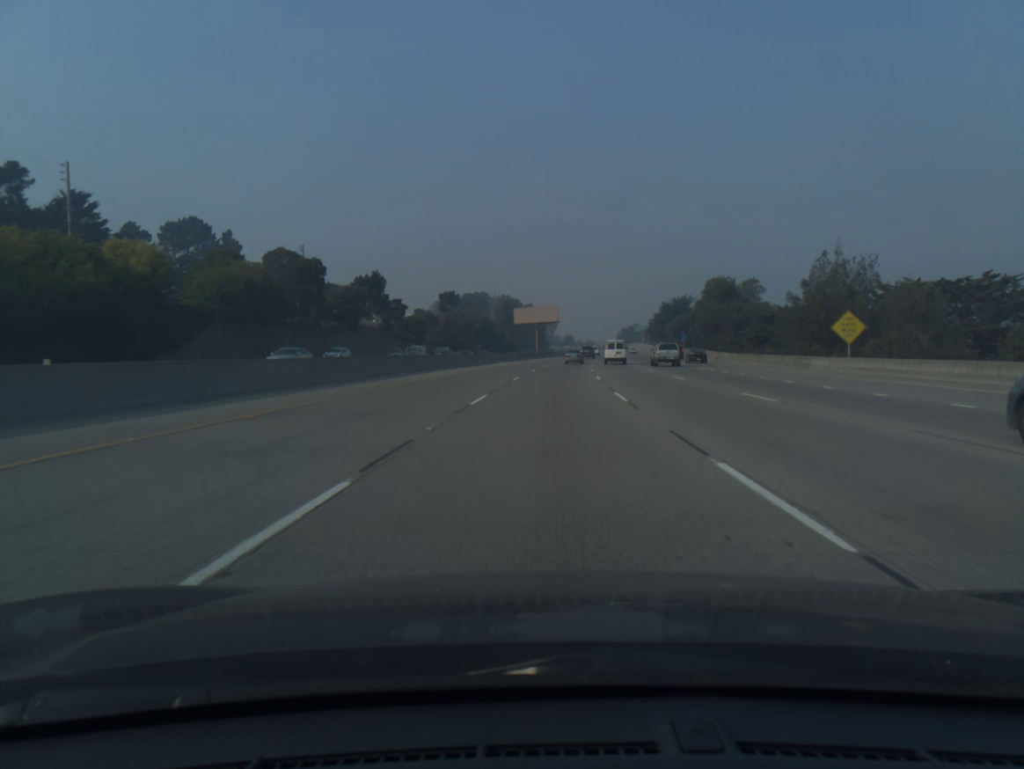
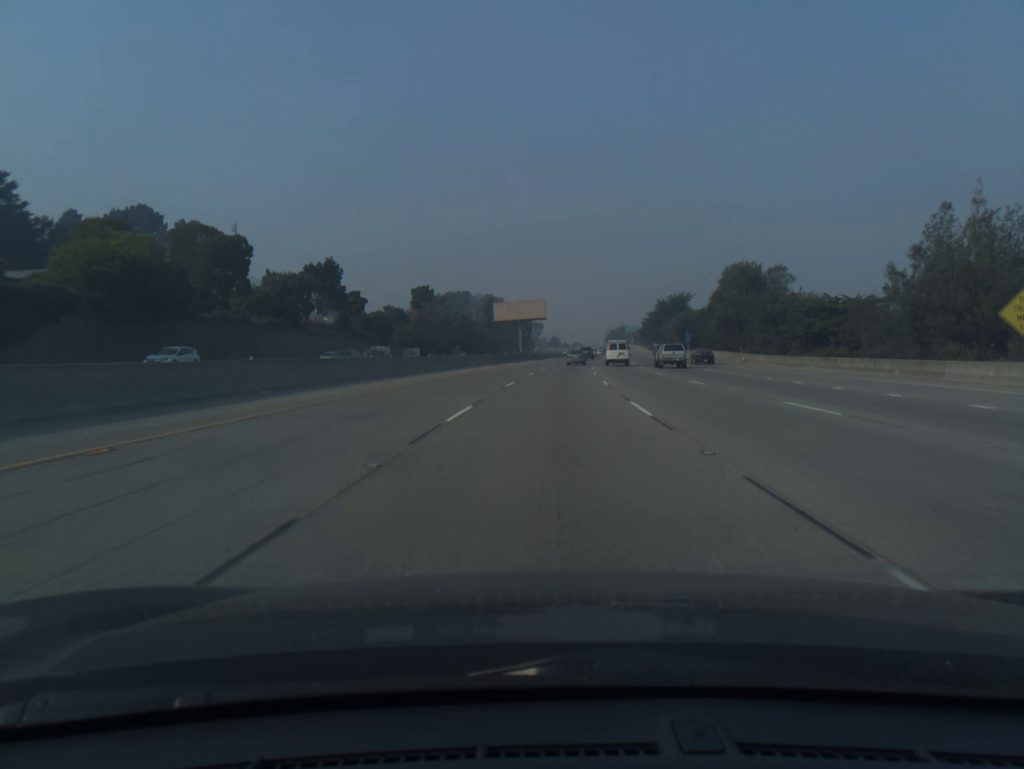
(+0.2, +19.2) m; +1°
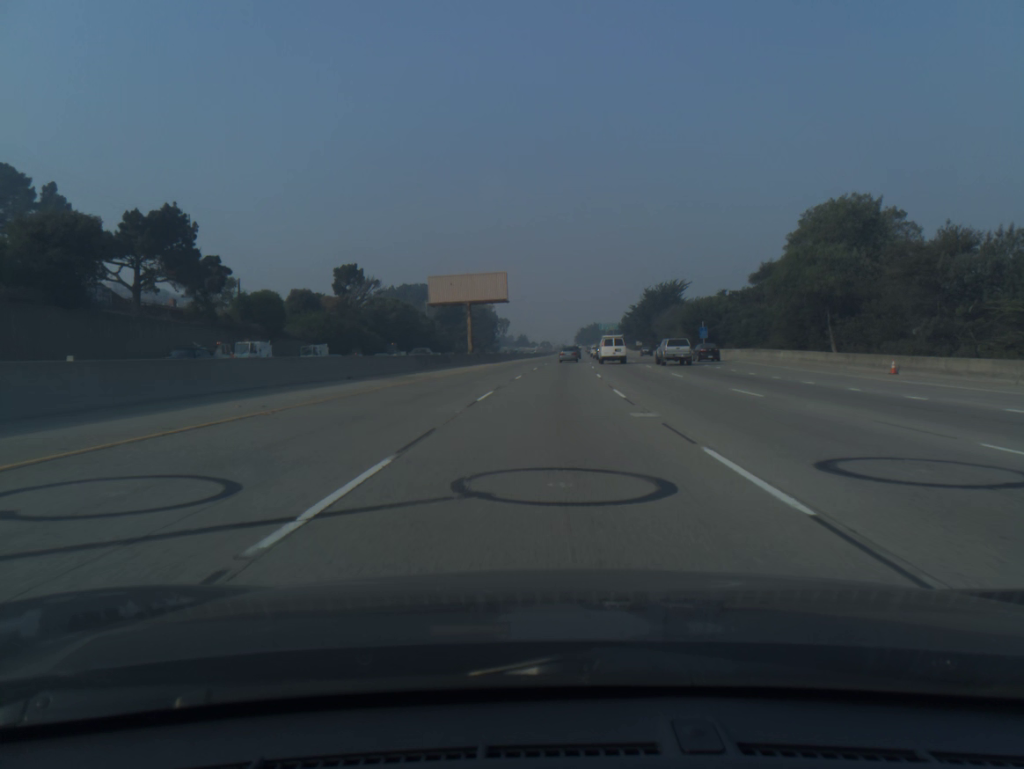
(+0.8, +38.1) m; +2°
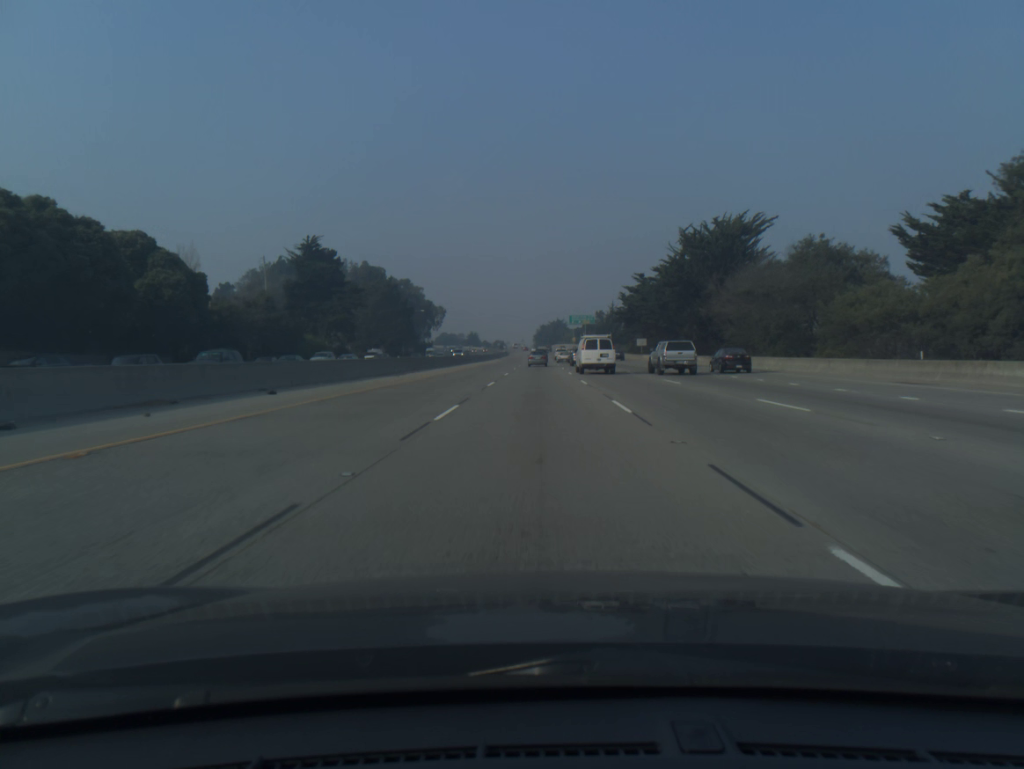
(+3.6, +92.6) m; +3°
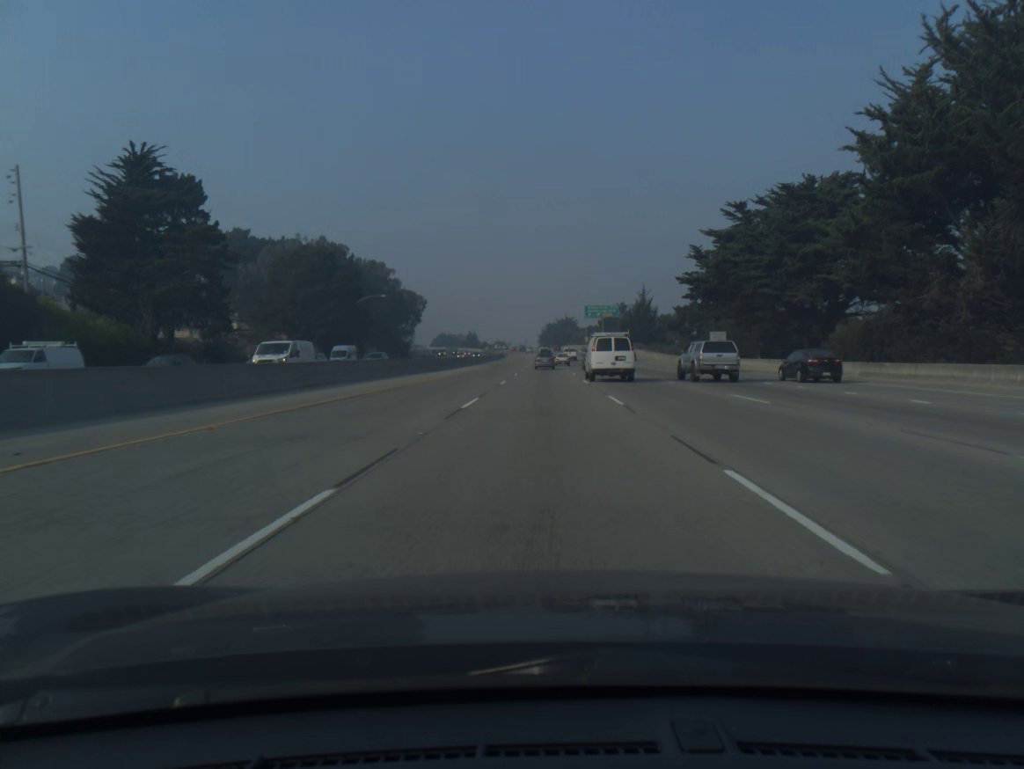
(-0.3, +54.9) m; 0°
